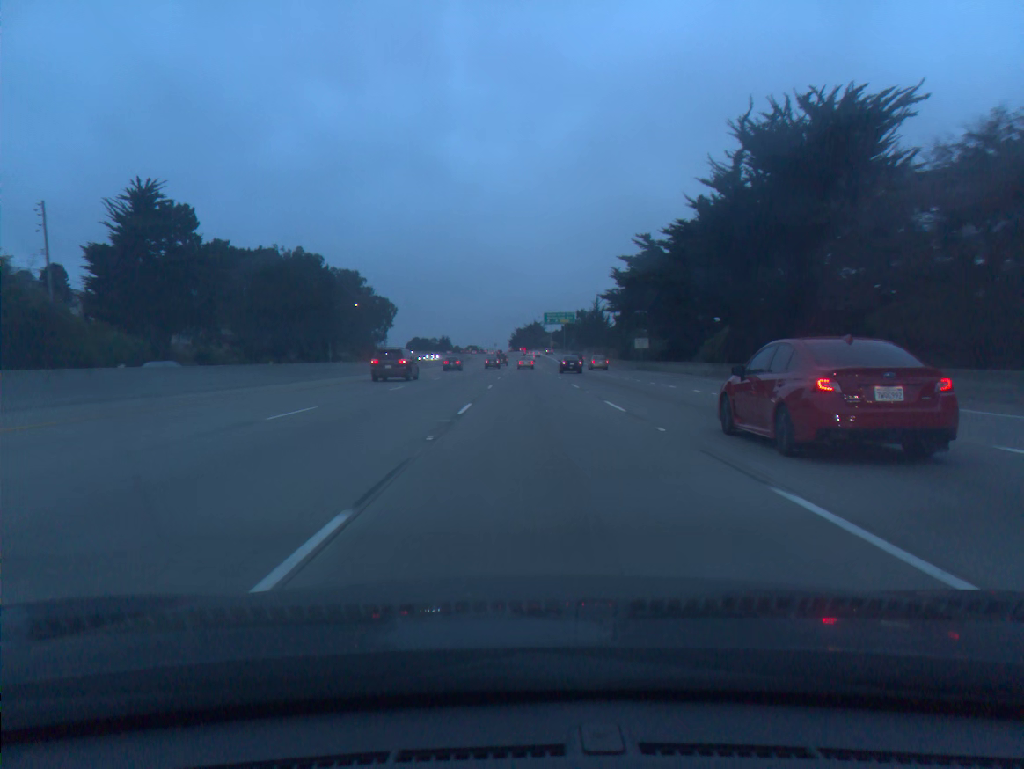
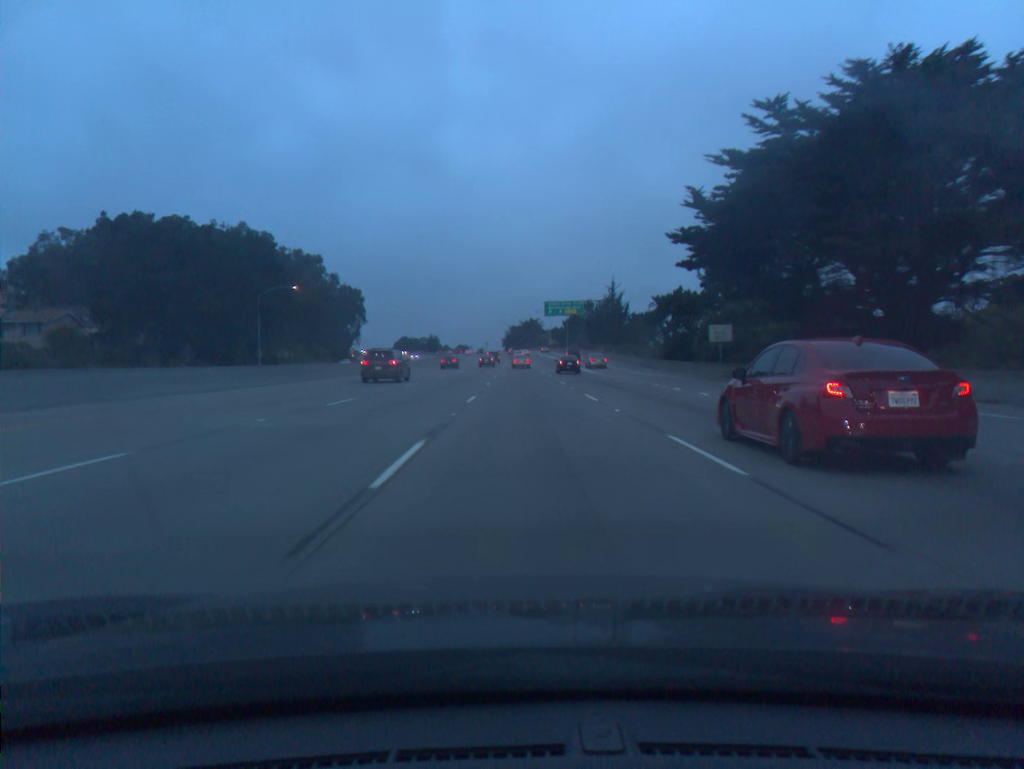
(+0.1, +38.5) m; 0°
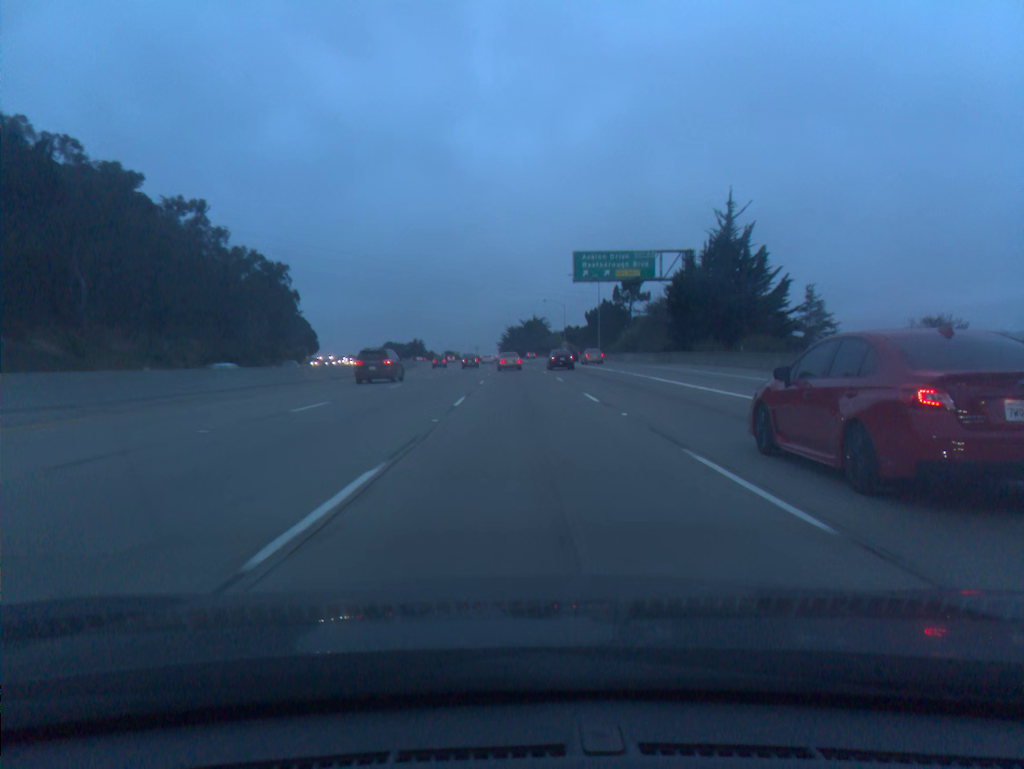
(-0.1, +75.6) m; 0°
